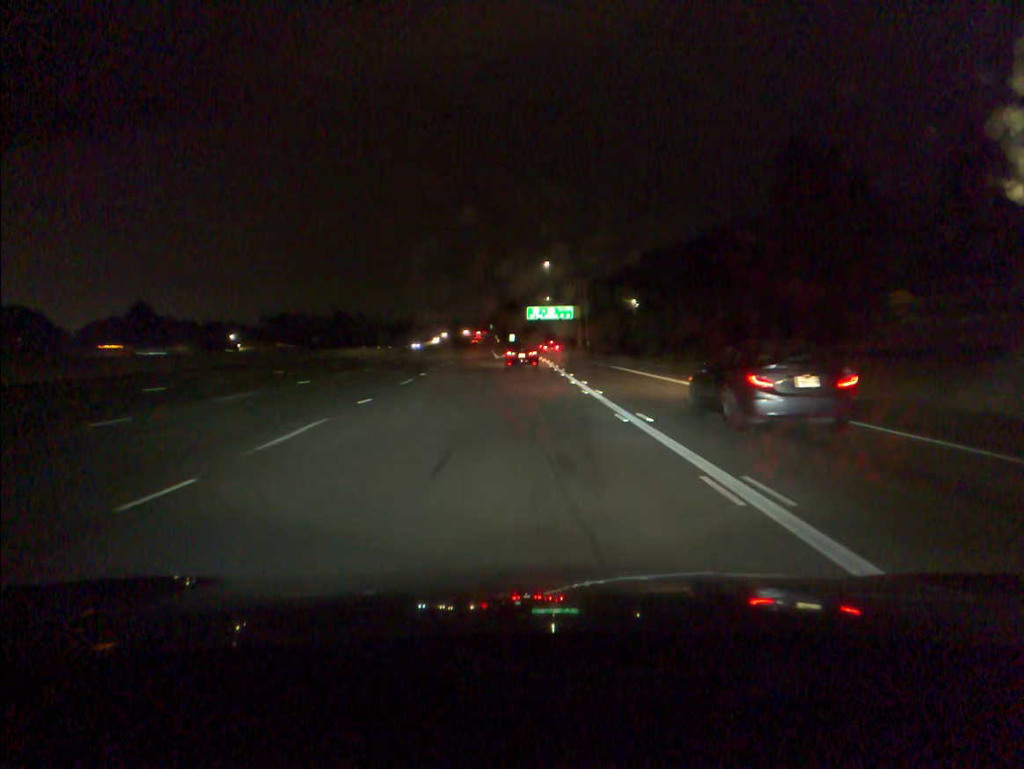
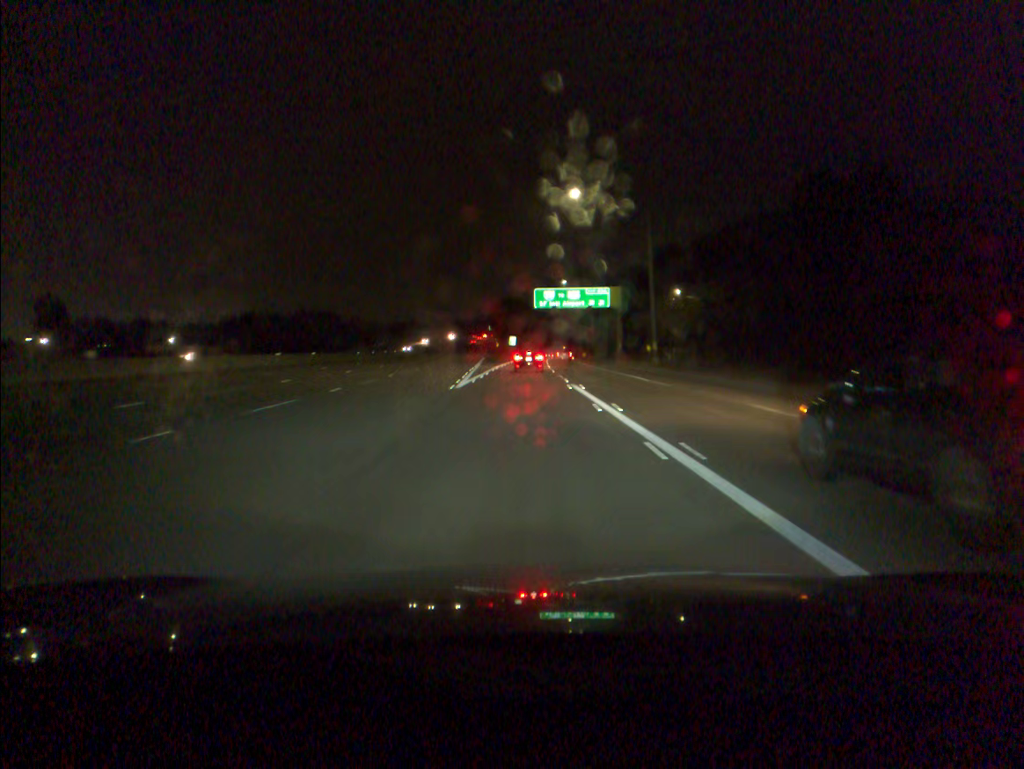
(-0.1, +53.5) m; 0°
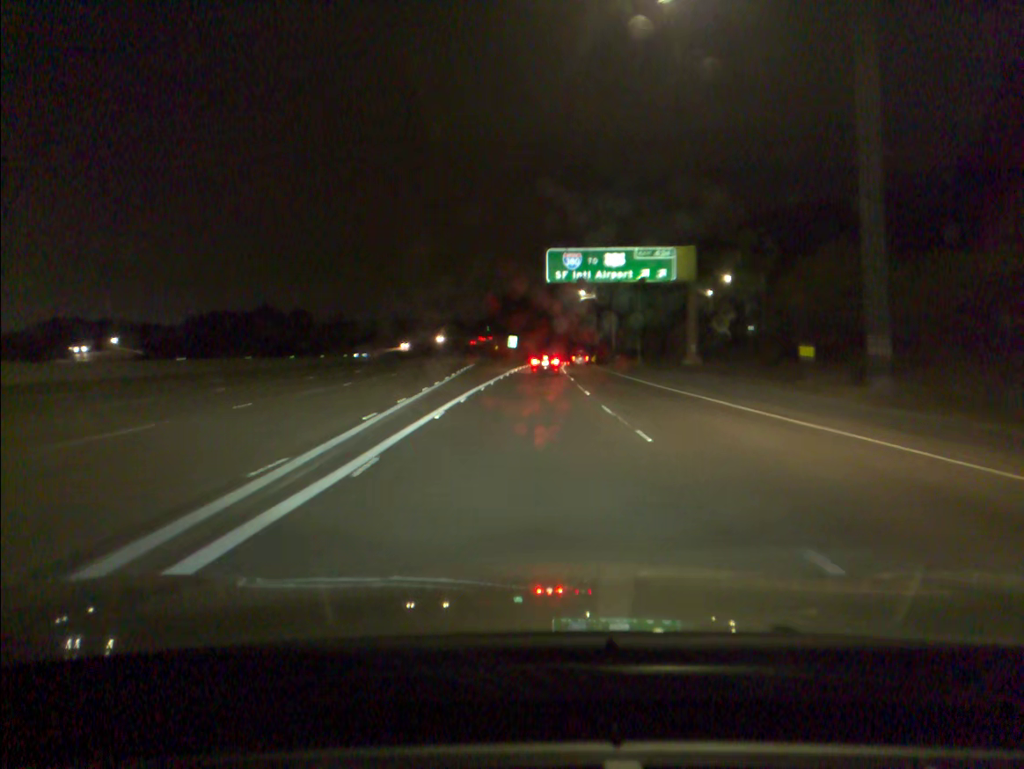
(-0.1, +35.2) m; 0°
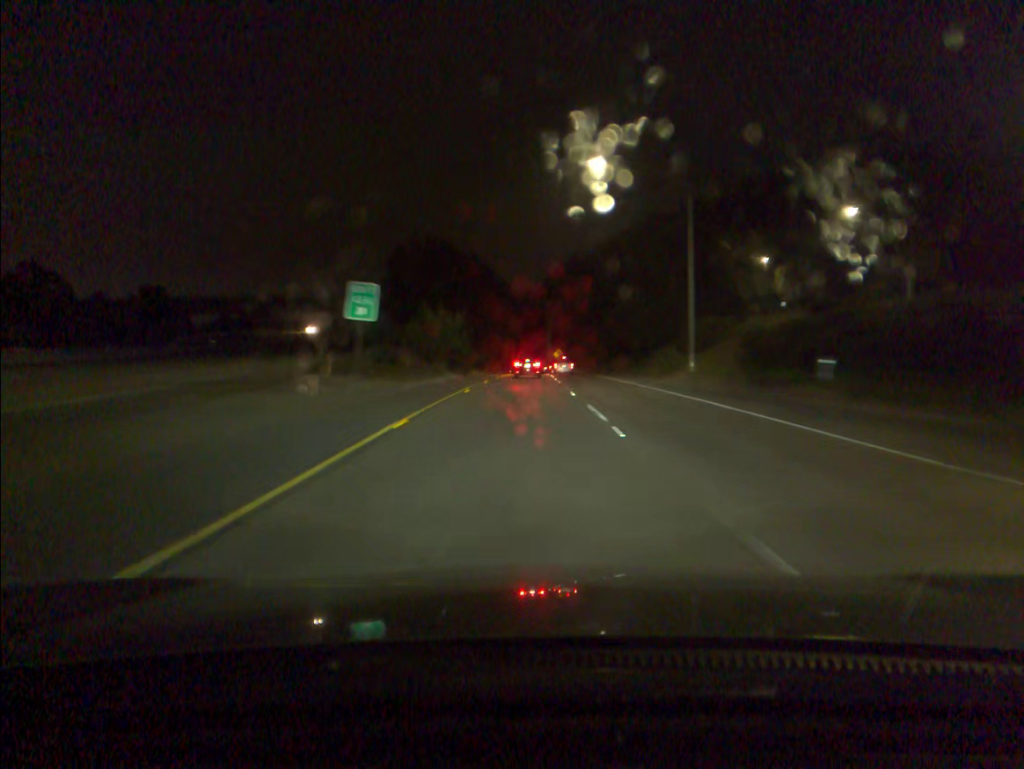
(+2.7, +87.2) m; +4°
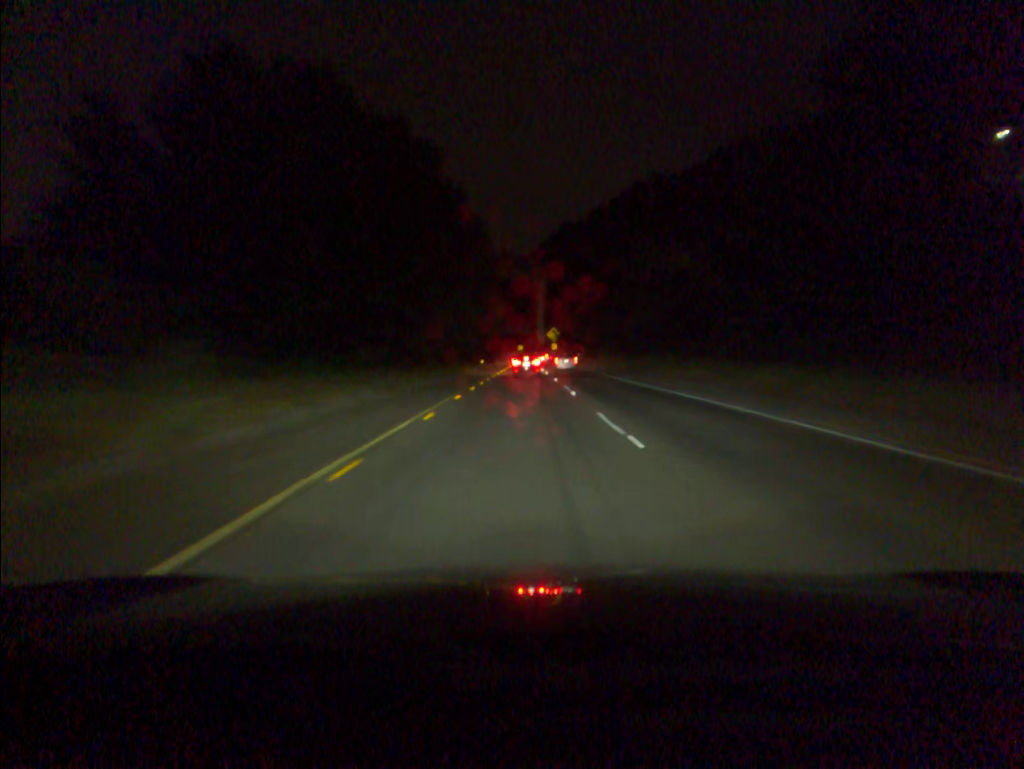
(+0.7, +67.4) m; +1°
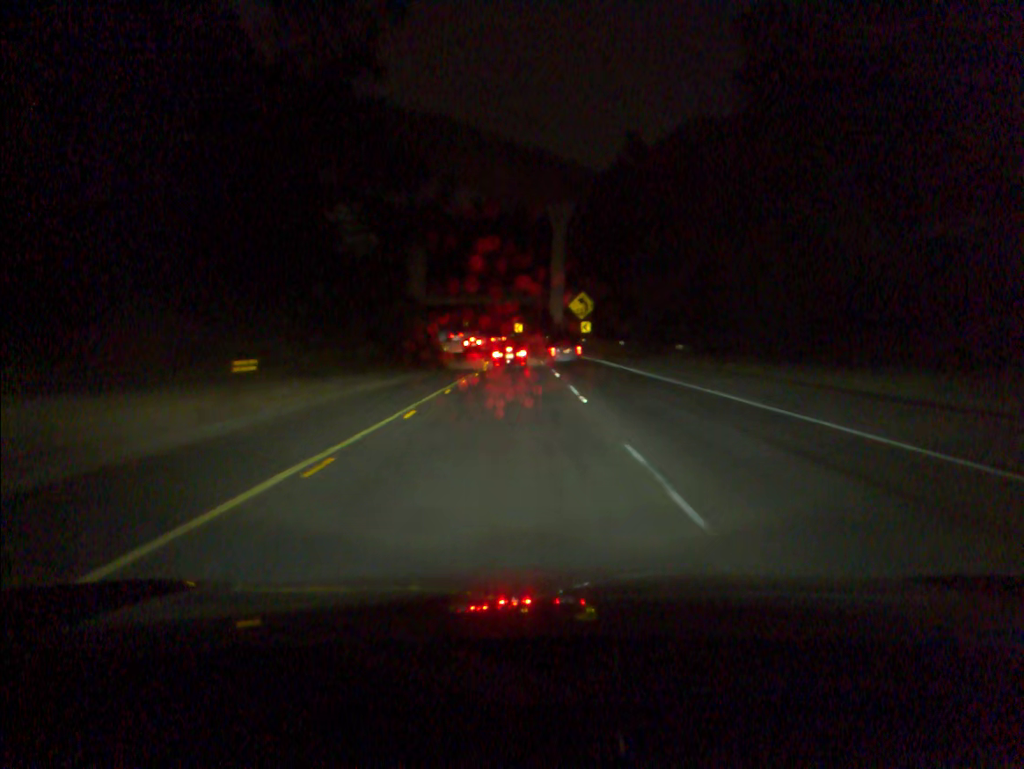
(+0.2, +82.2) m; 0°
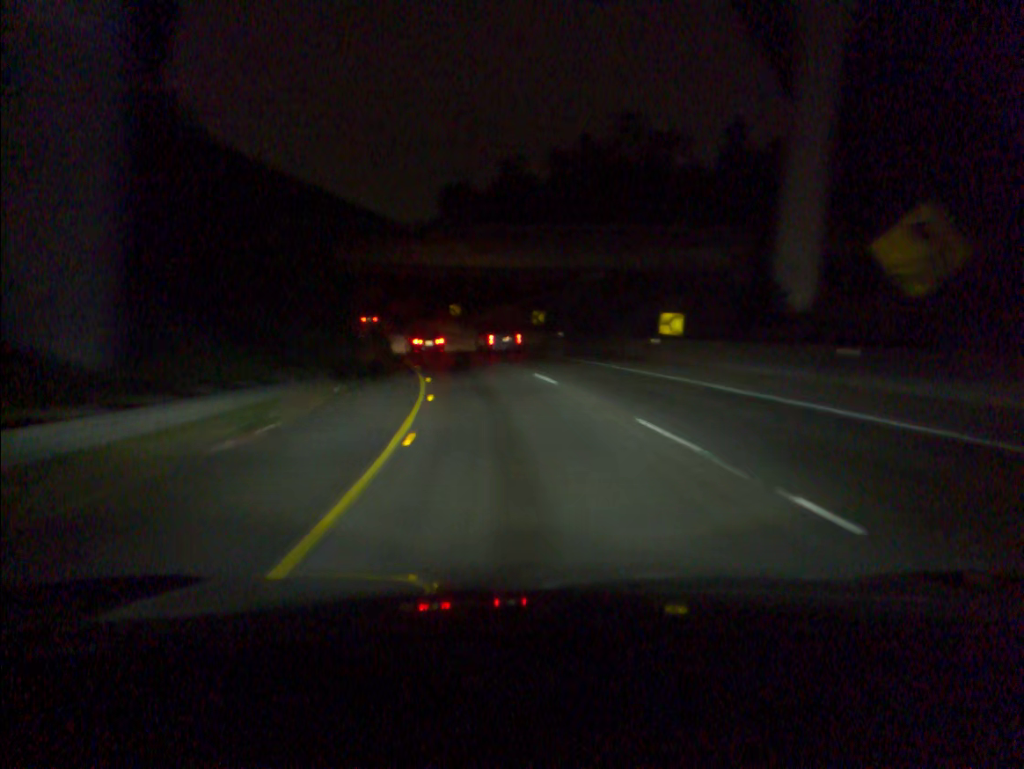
(-2.3, +70.7) m; -7°
